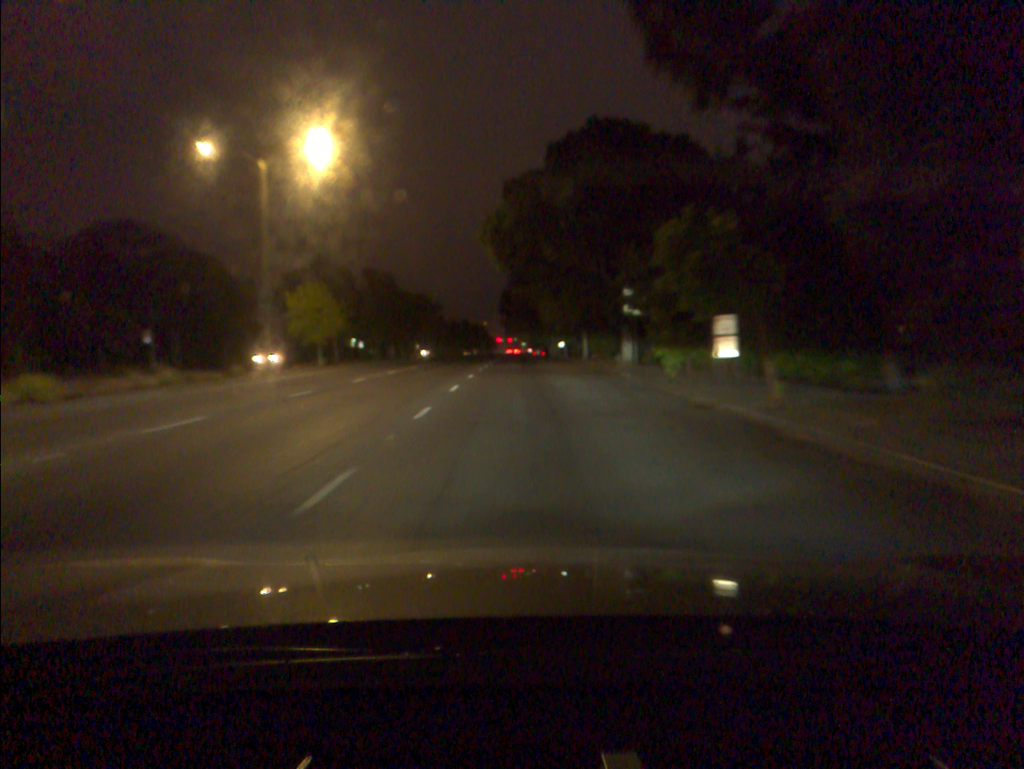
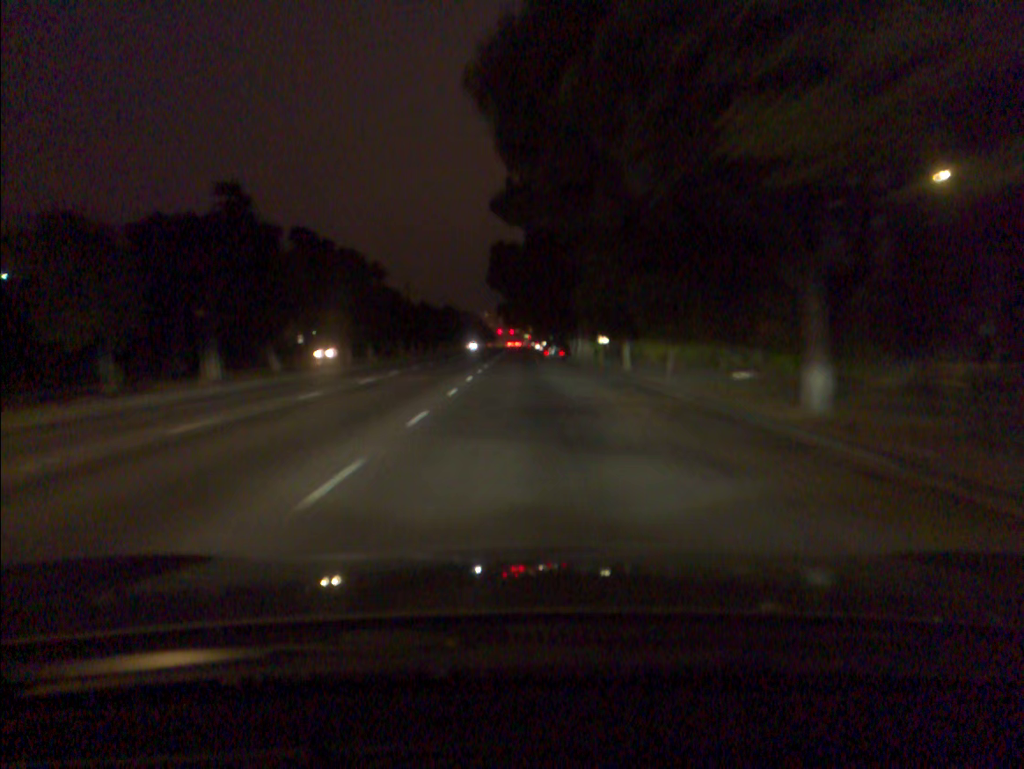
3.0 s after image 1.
(-0.2, +43.6) m; 0°
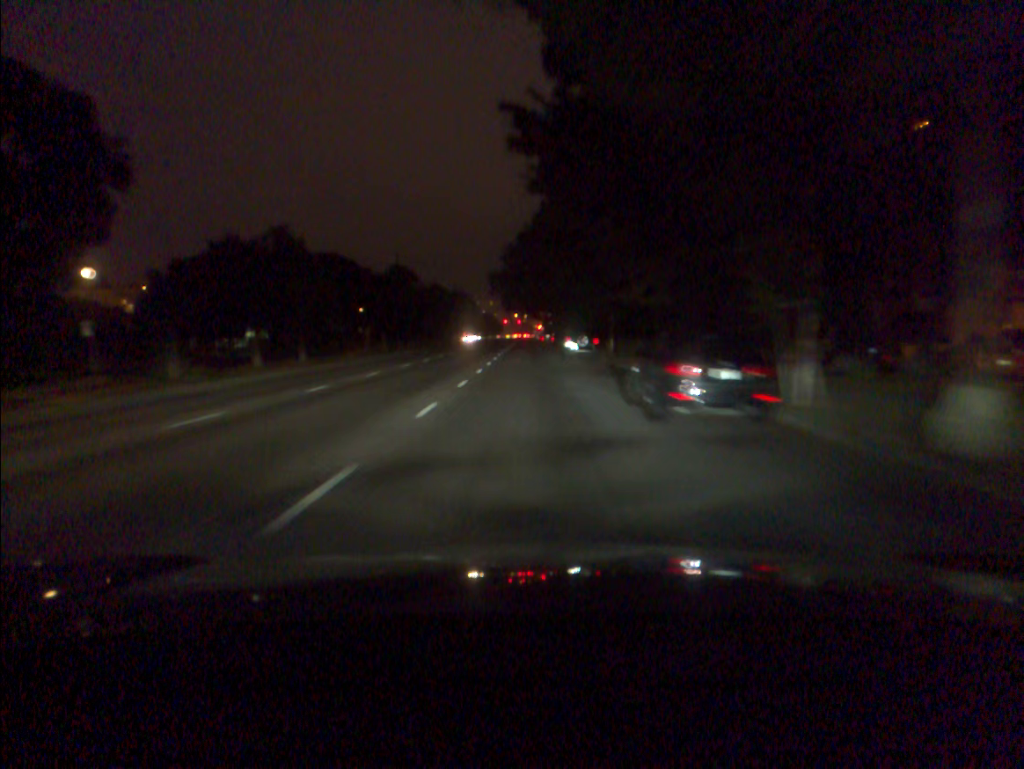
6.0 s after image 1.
(-0.1, +50.2) m; -1°
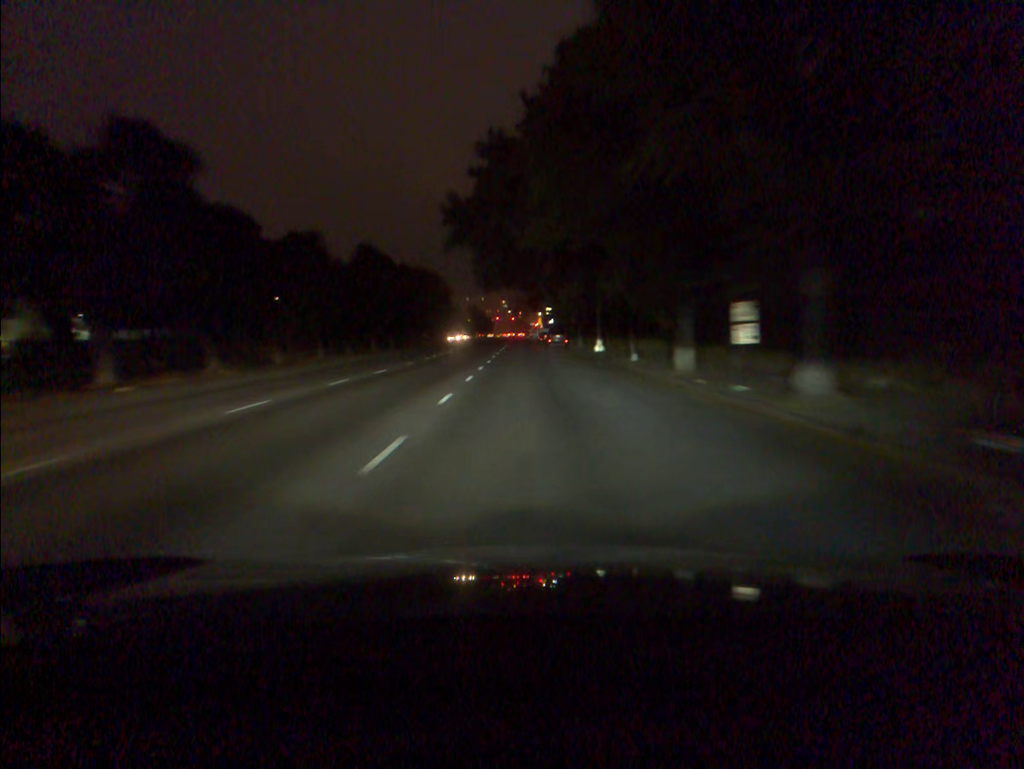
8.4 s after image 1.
(+0.1, +41.4) m; 0°
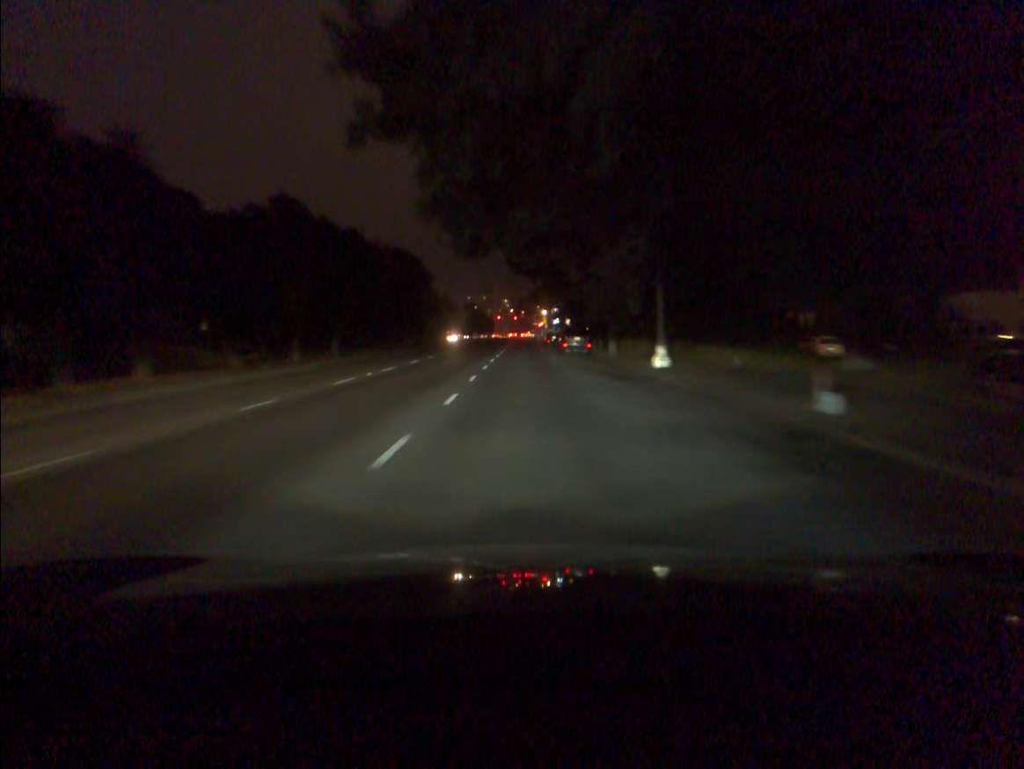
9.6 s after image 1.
(0.0, +21.2) m; 0°
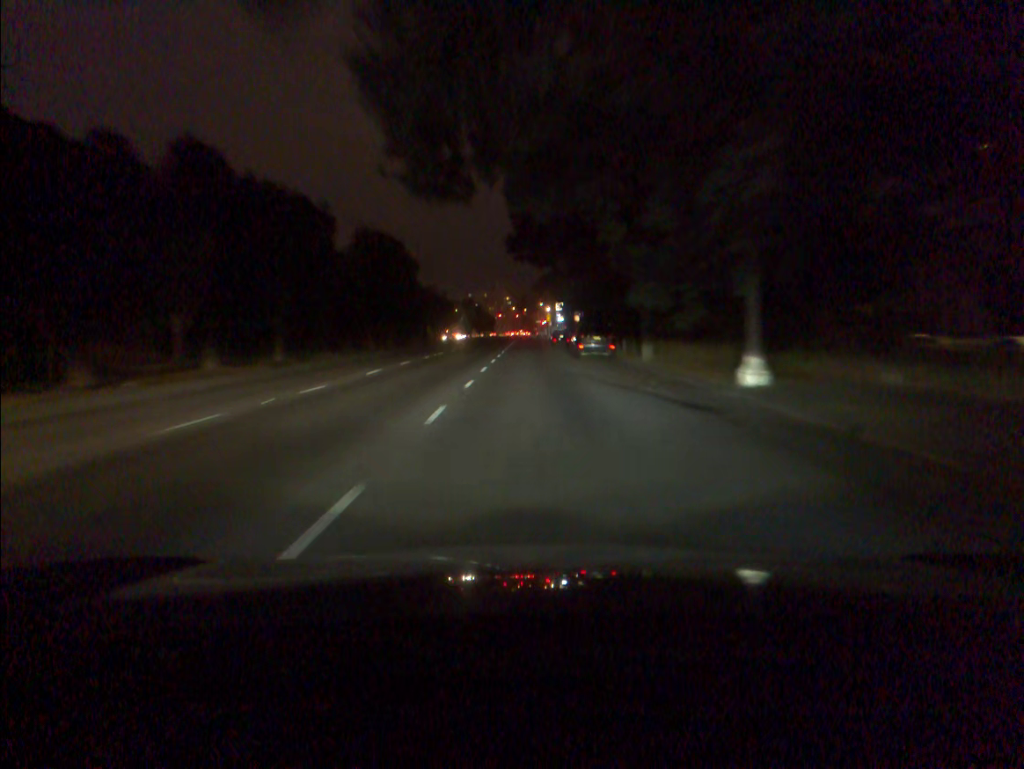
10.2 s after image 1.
(0.0, +10.8) m; 0°
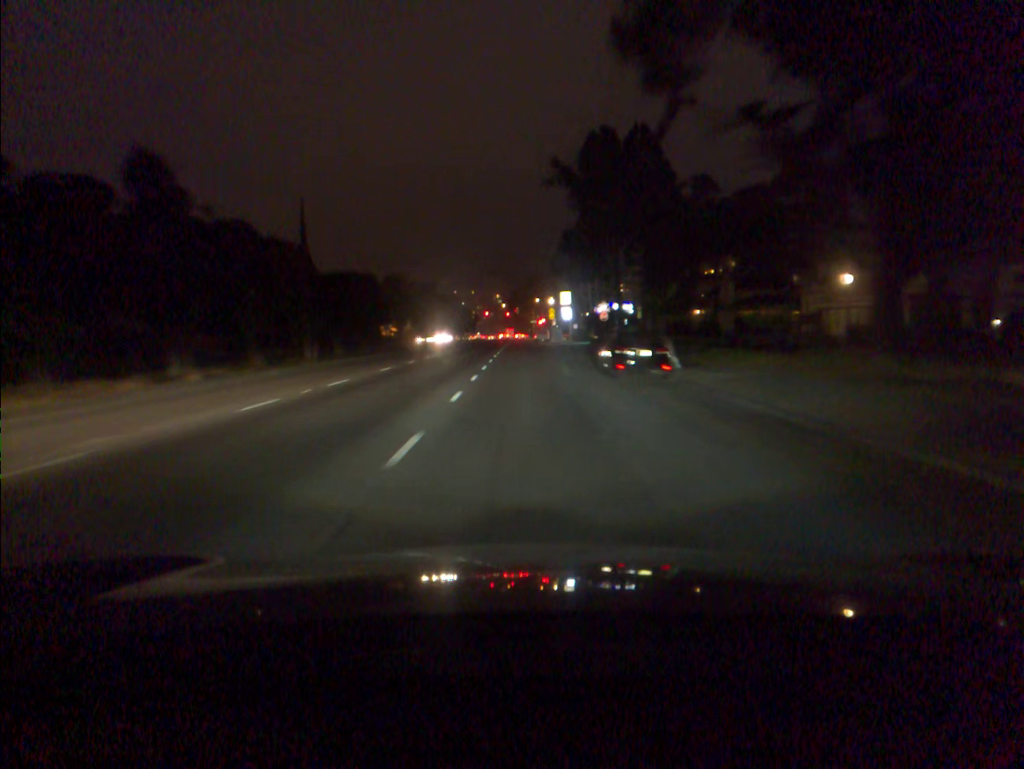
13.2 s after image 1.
(+0.2, +54.8) m; +1°
